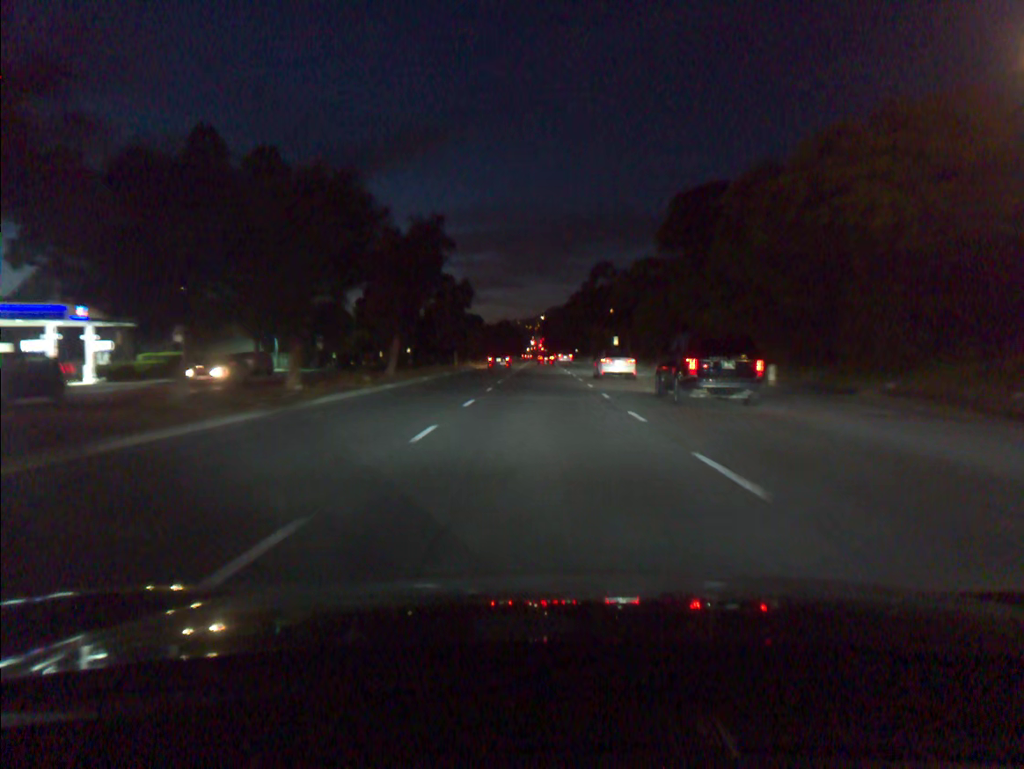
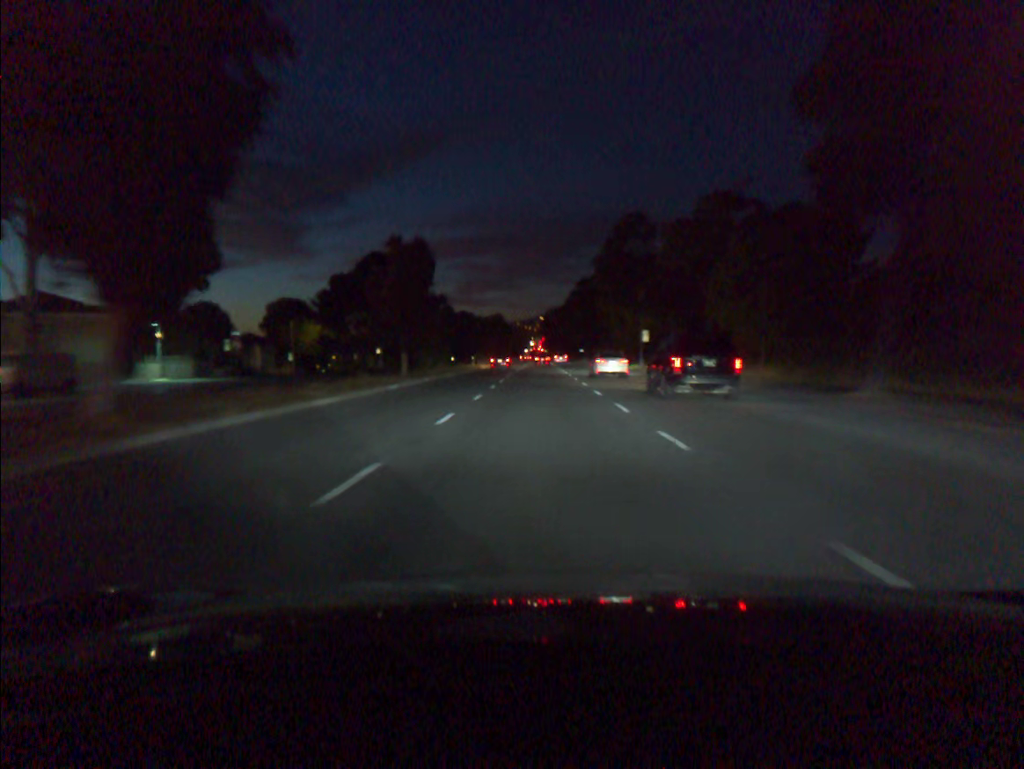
(0.0, +26.4) m; 0°
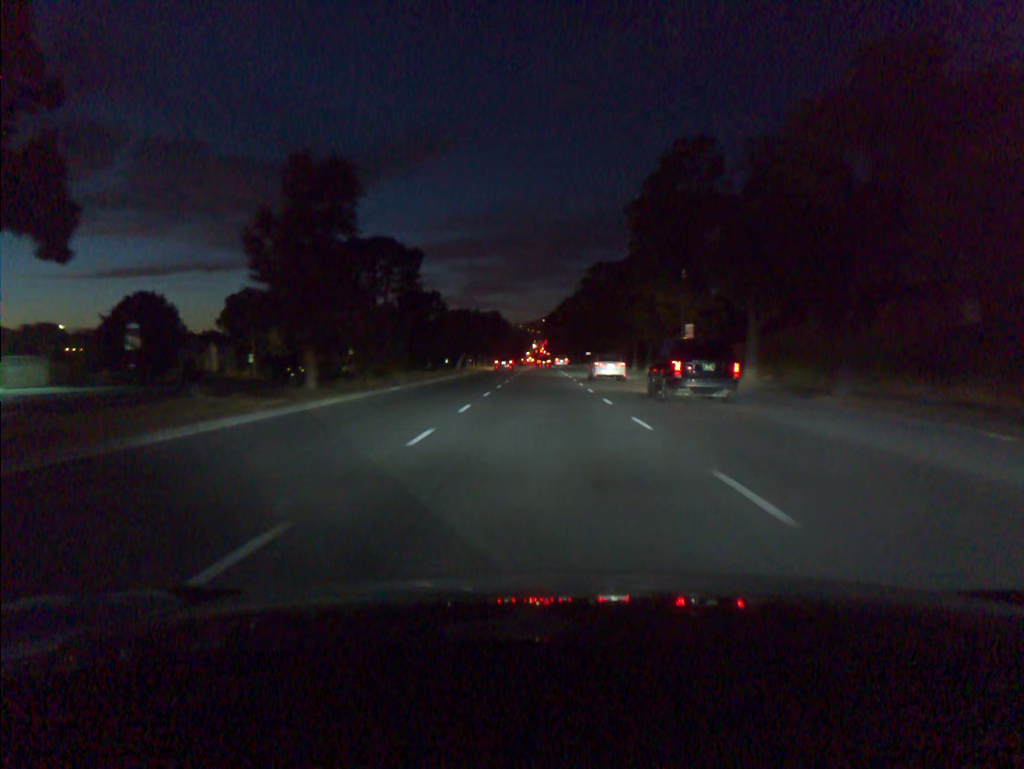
(0.0, +18.0) m; 0°
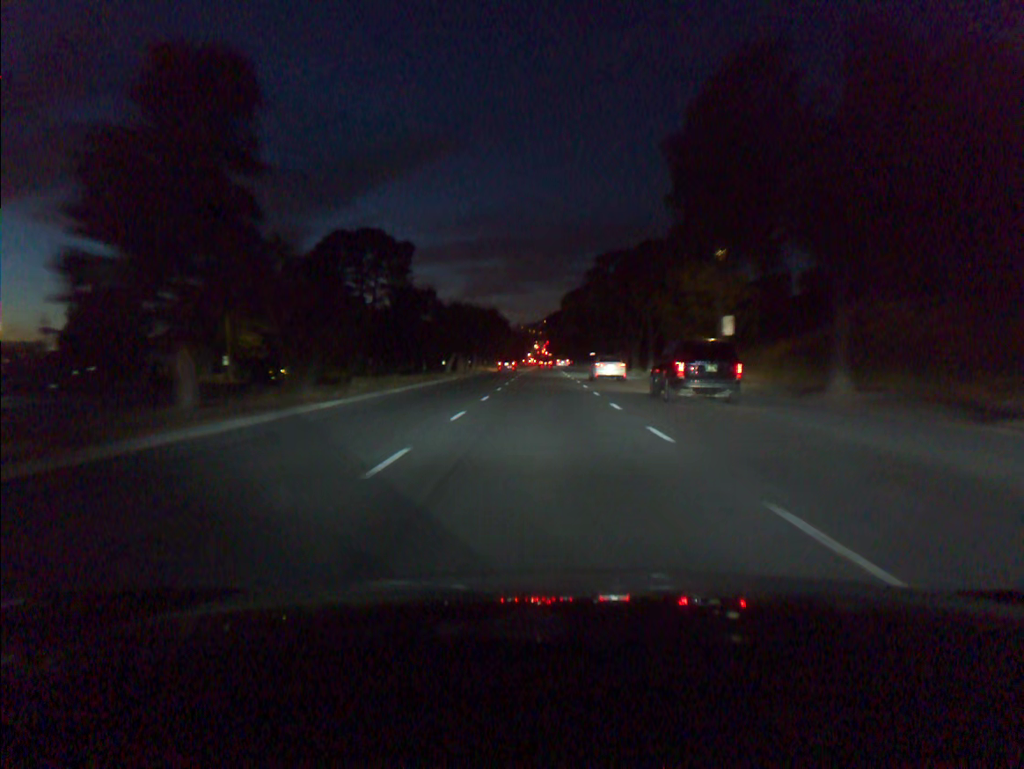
(0.0, +9.3) m; 0°
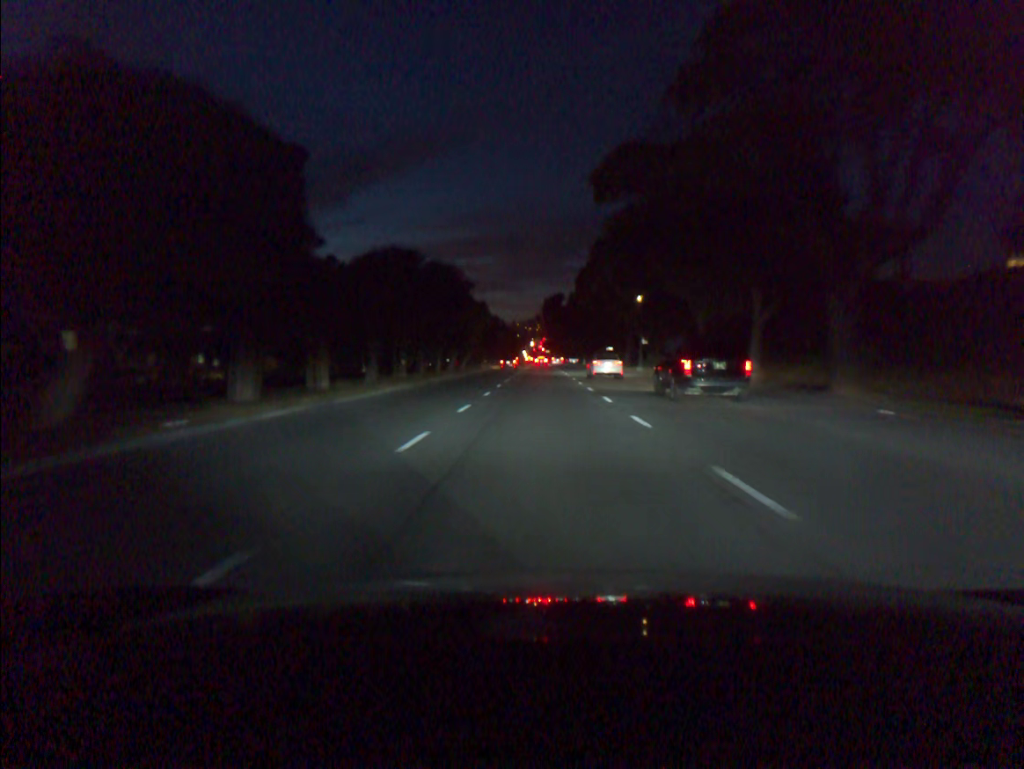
(0.0, +49.8) m; 0°
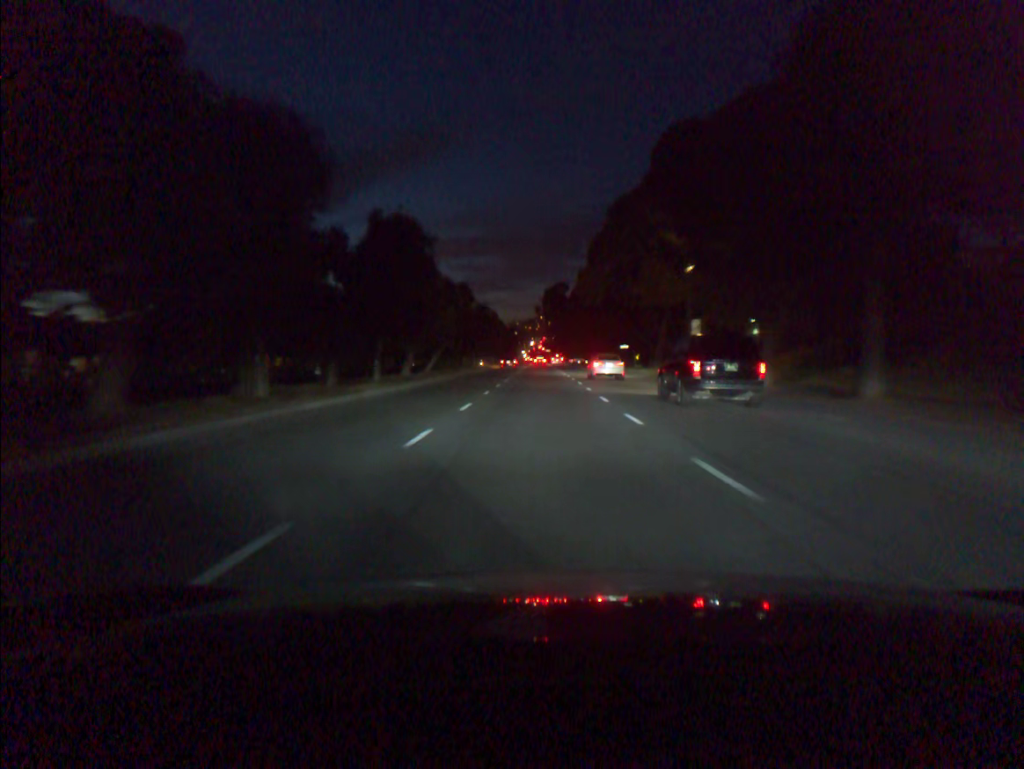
(0.0, +21.5) m; 0°
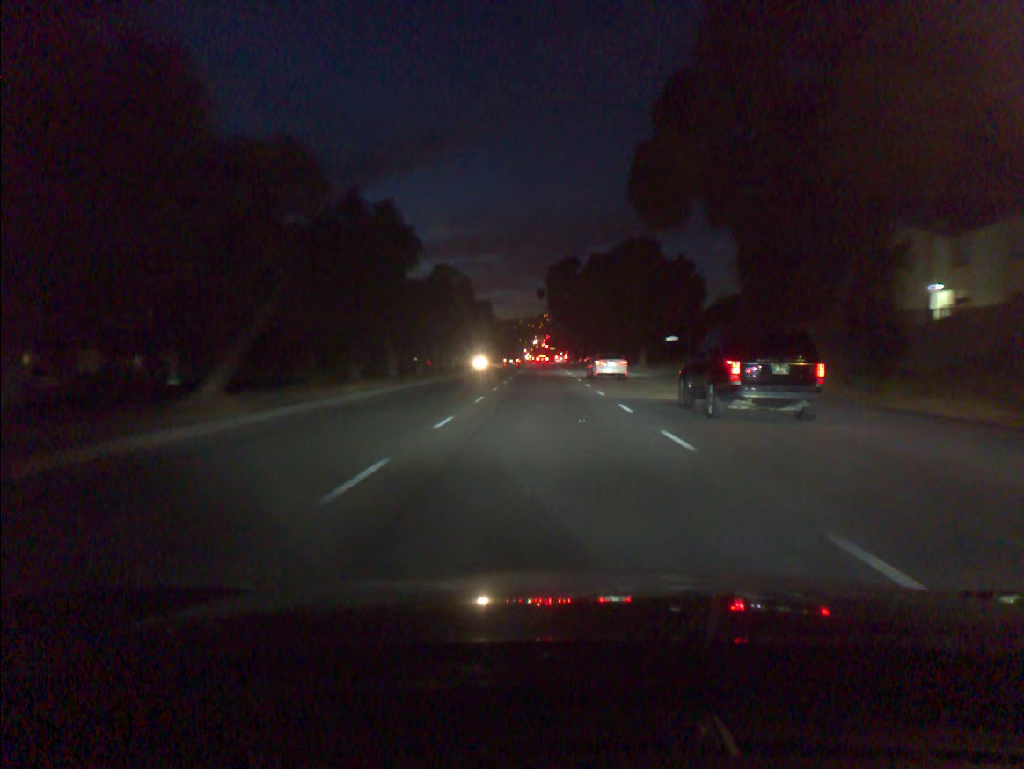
(-0.1, +33.7) m; 0°
